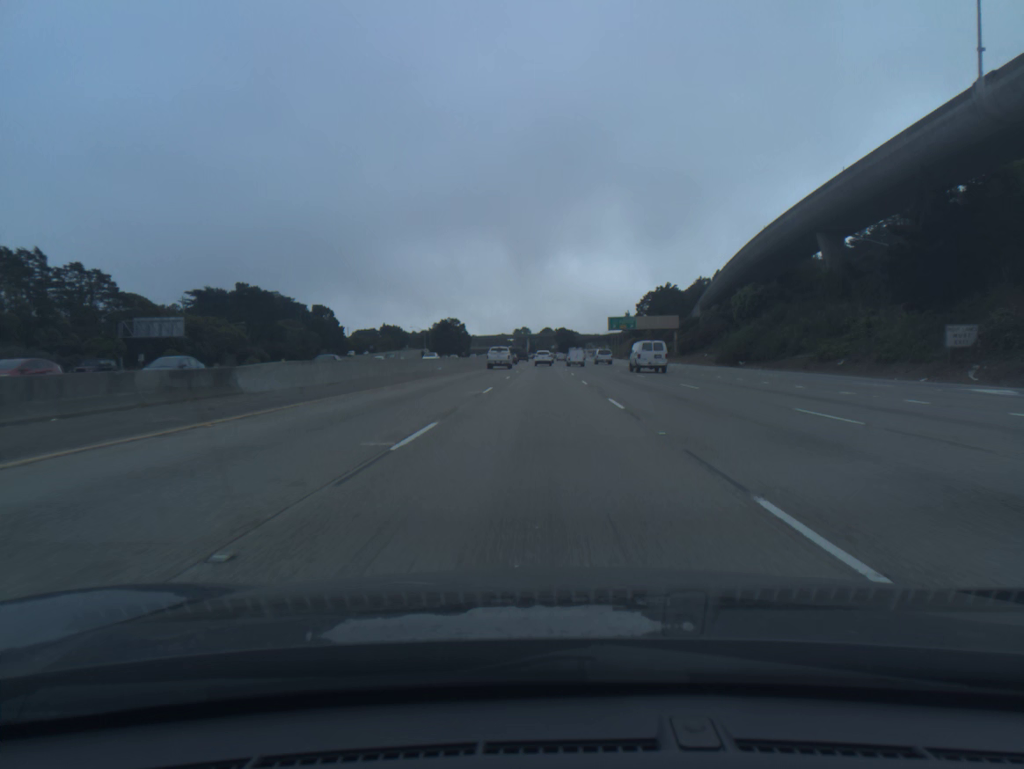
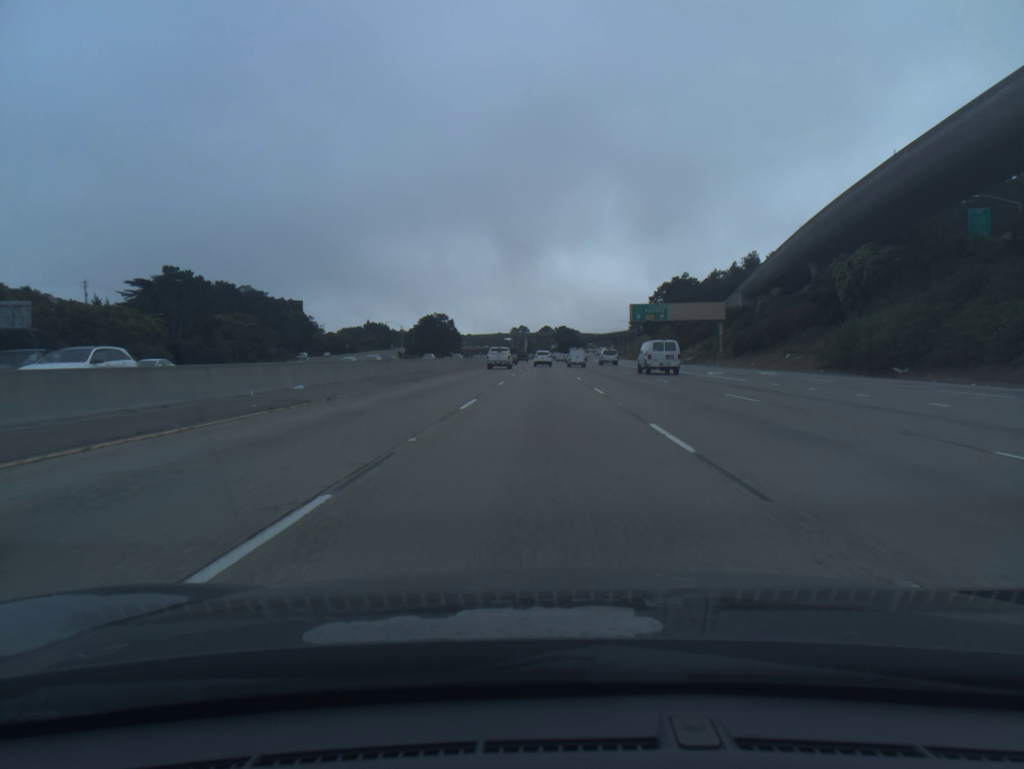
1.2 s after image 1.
(+0.1, +36.8) m; 0°
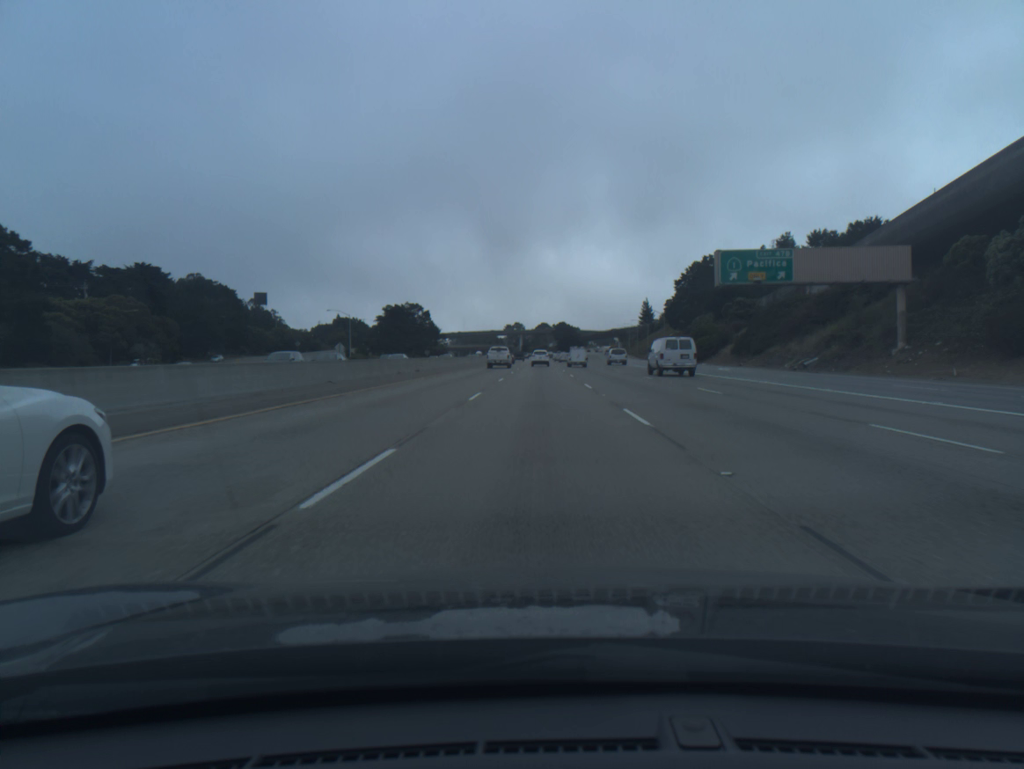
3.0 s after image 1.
(+0.1, +55.1) m; 0°
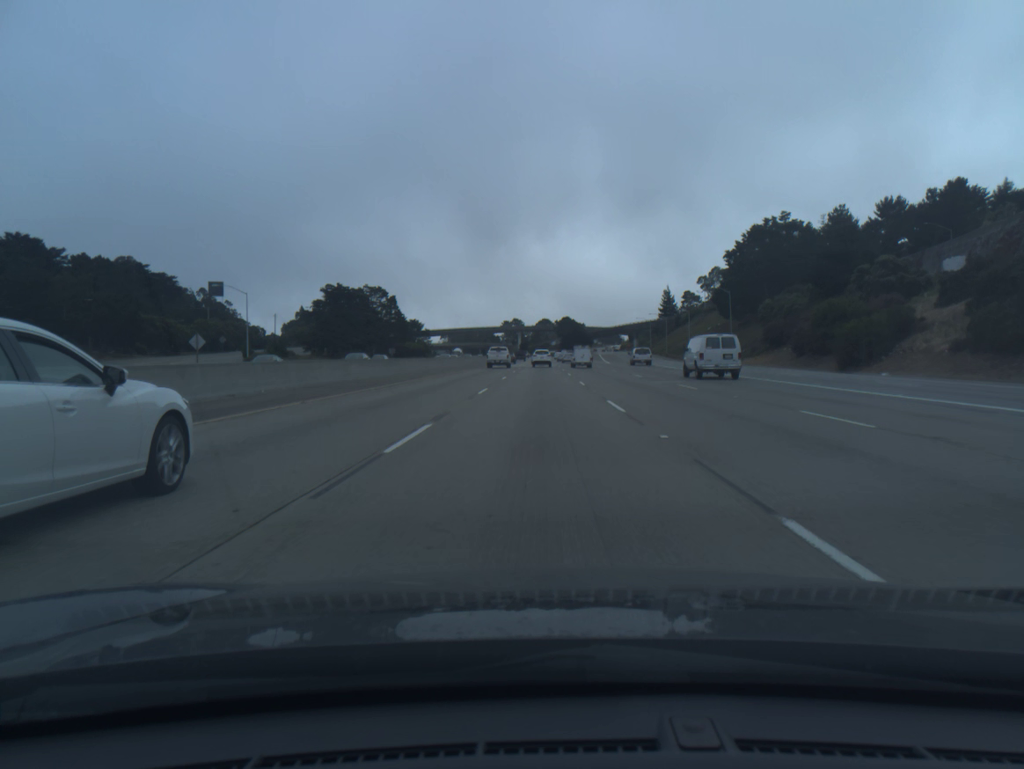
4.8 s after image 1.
(0.0, +55.0) m; 0°
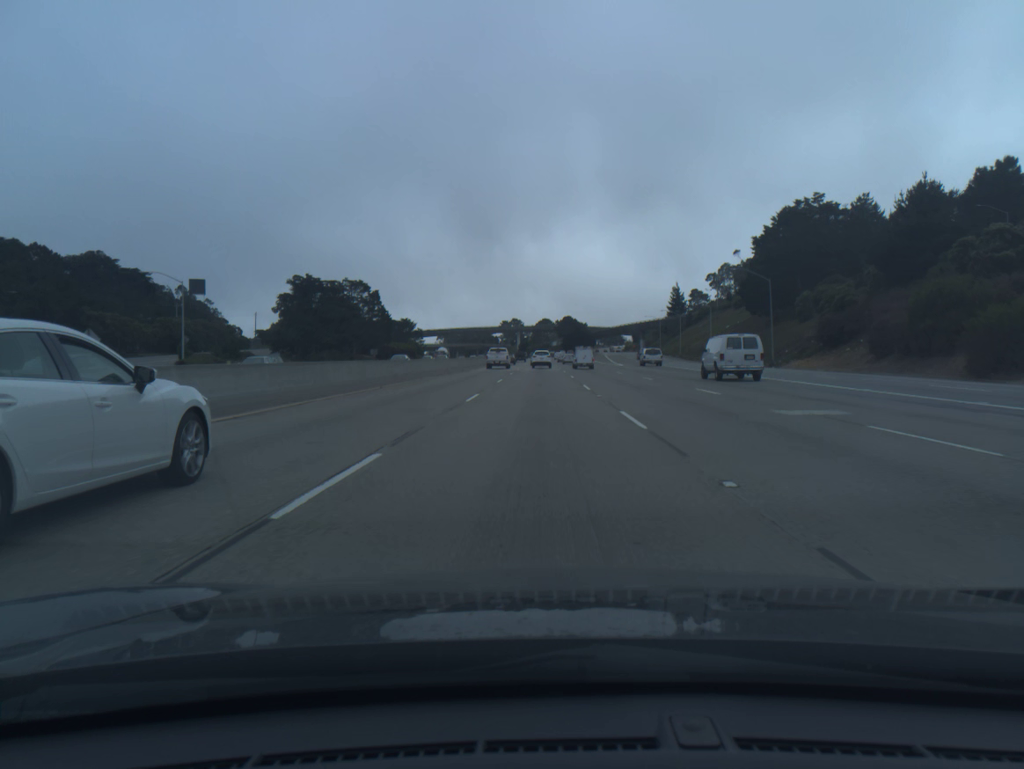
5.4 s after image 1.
(0.0, +18.3) m; 0°
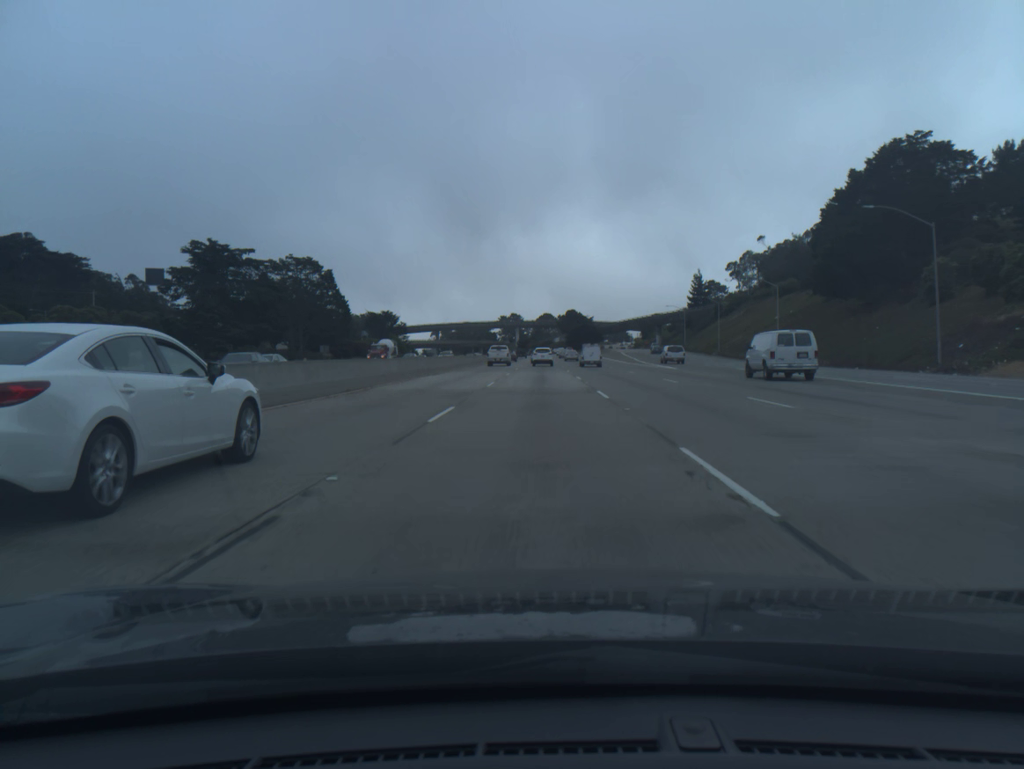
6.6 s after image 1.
(0.0, +36.2) m; 0°
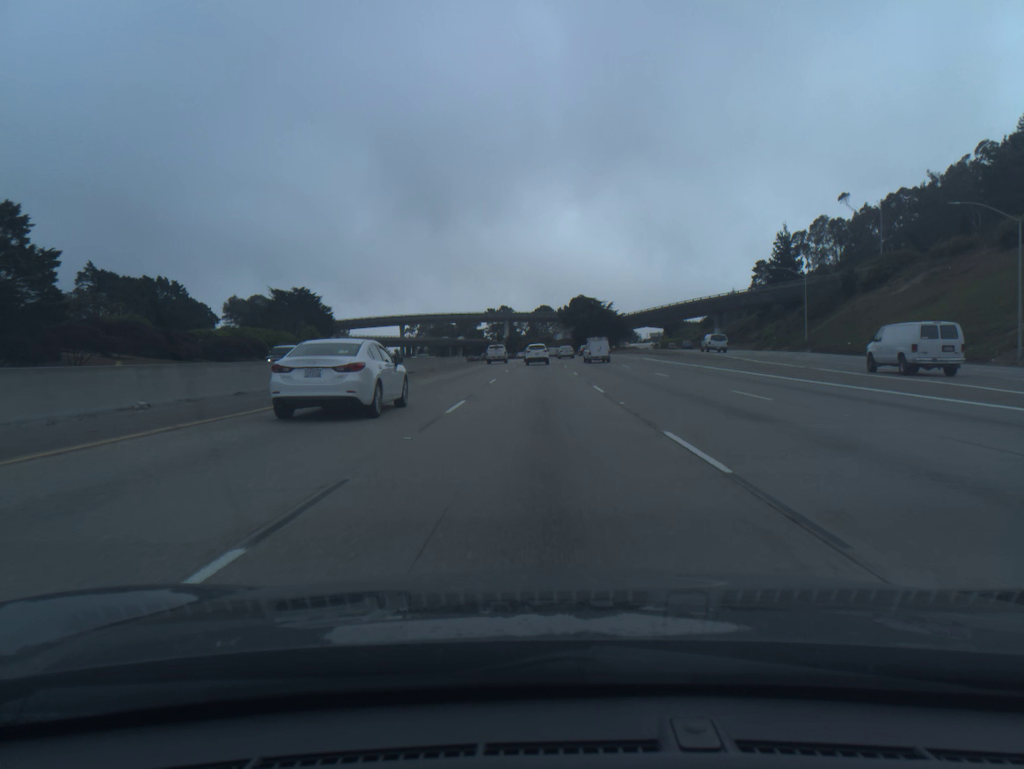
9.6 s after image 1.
(-0.1, +85.9) m; 0°
